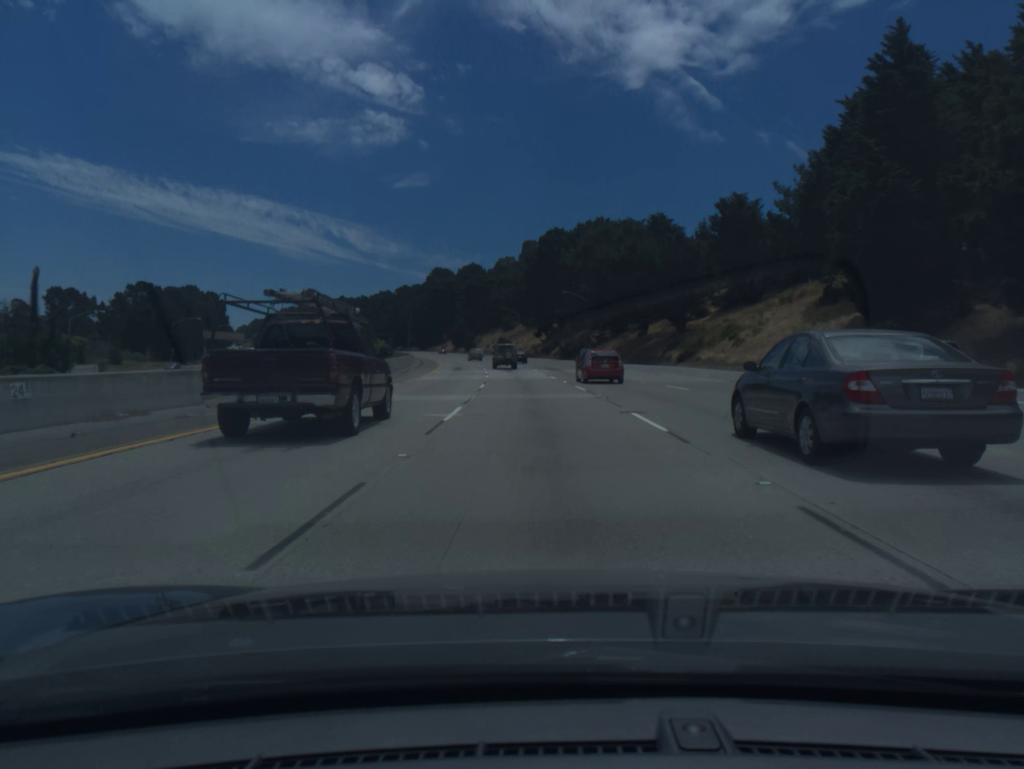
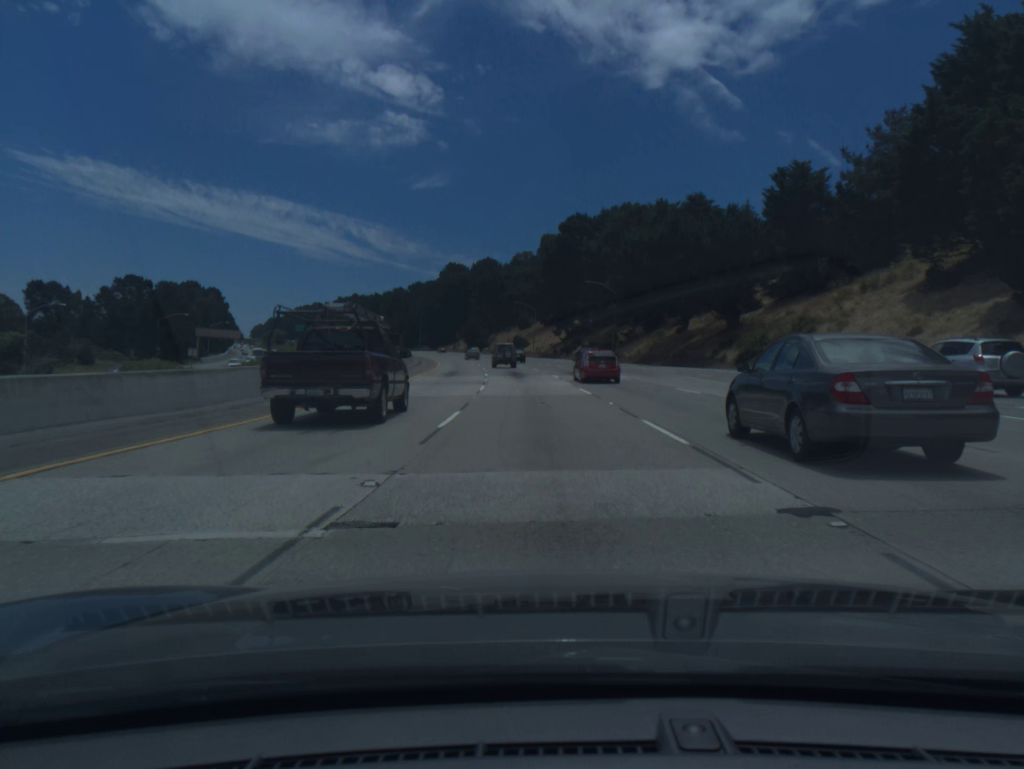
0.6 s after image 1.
(-0.2, +15.9) m; -1°
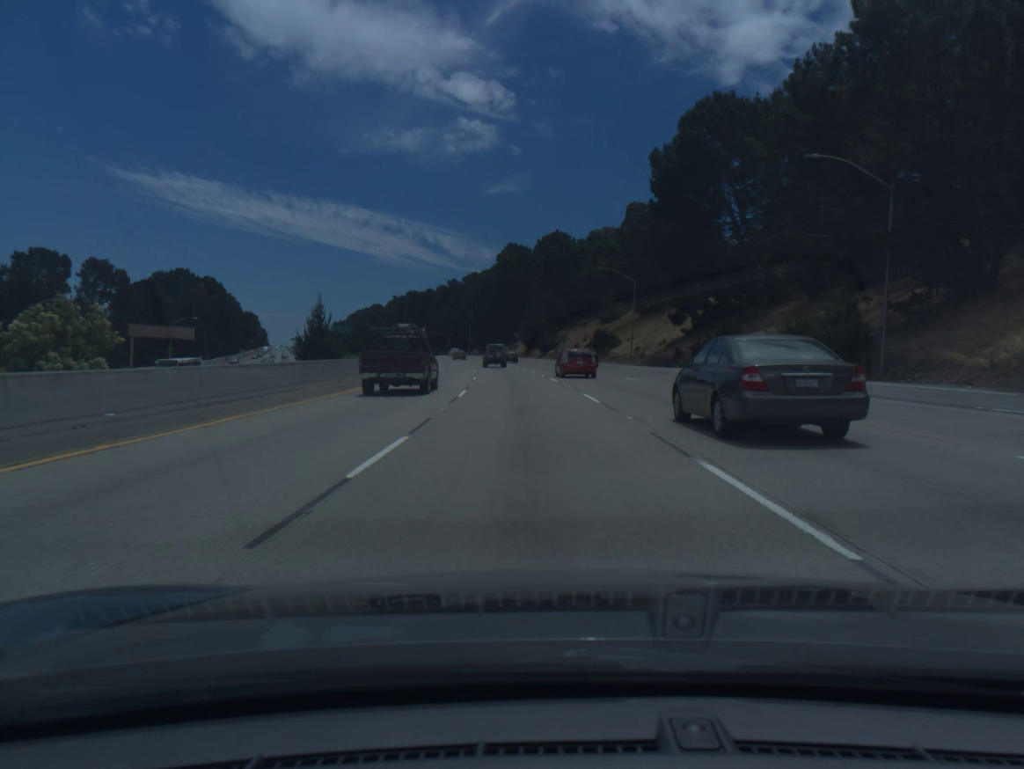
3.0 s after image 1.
(-2.8, +64.1) m; -5°
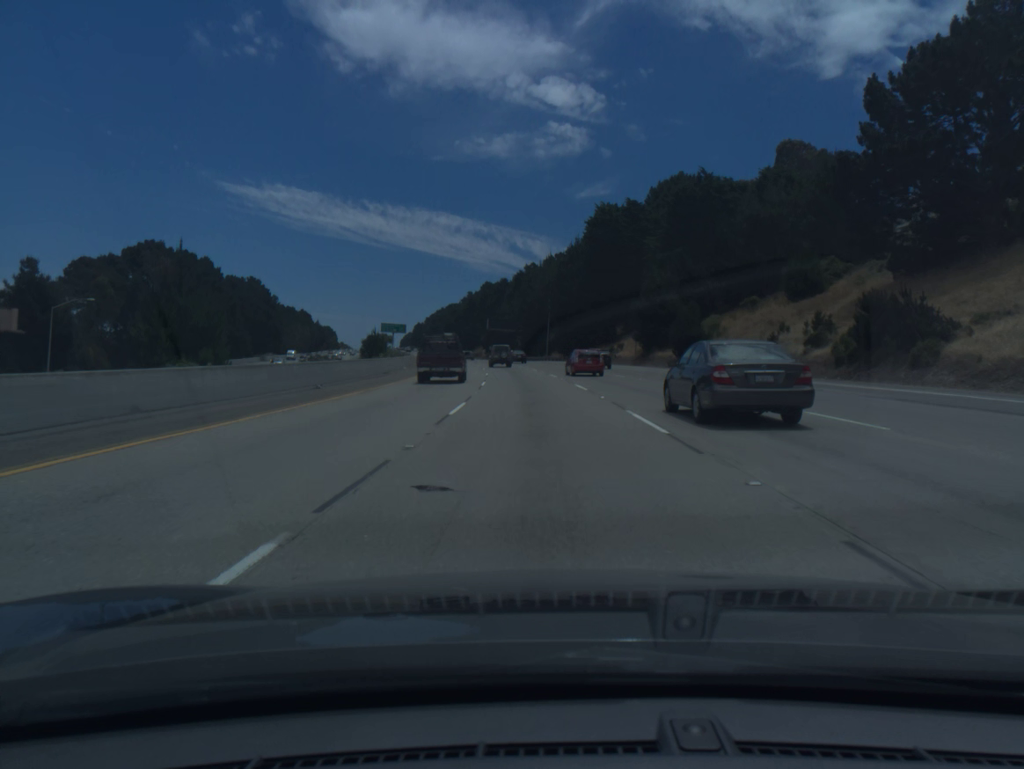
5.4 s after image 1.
(-3.7, +65.1) m; -6°
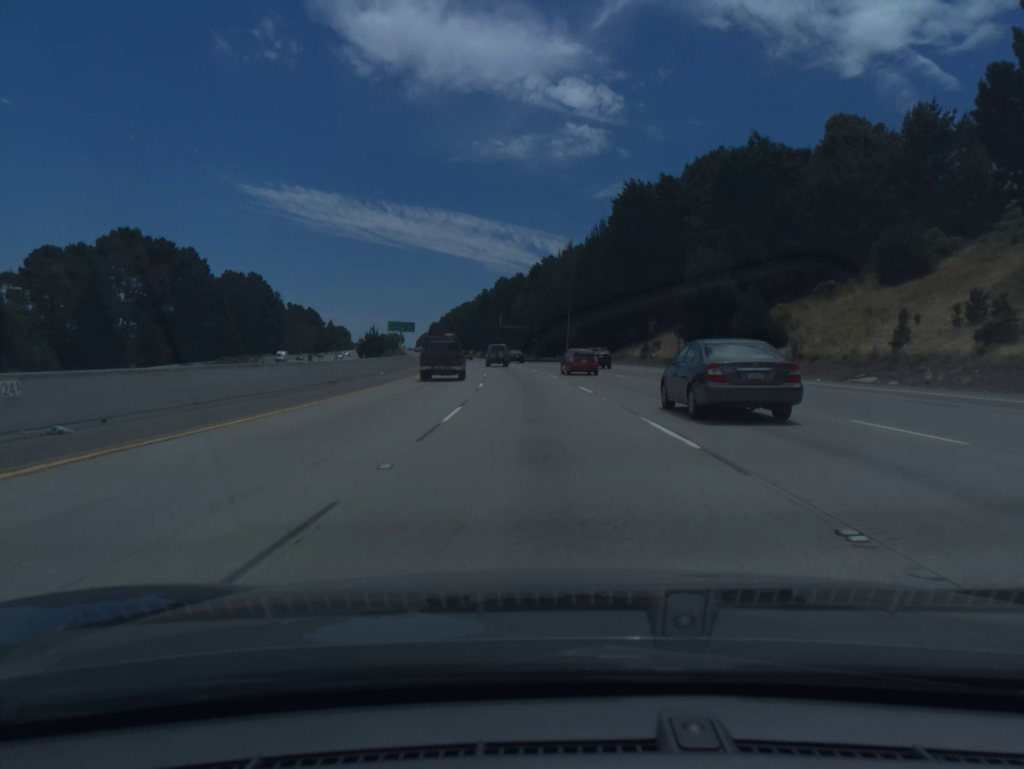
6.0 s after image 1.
(-0.2, +16.5) m; -1°
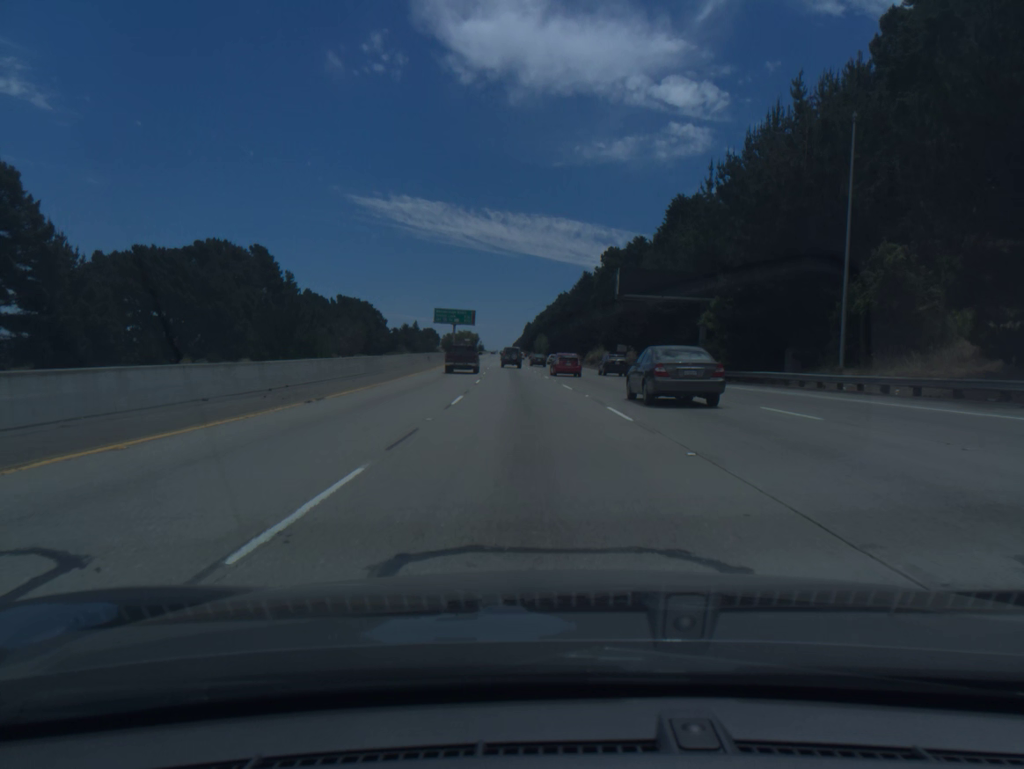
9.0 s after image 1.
(-5.2, +82.6) m; -7°
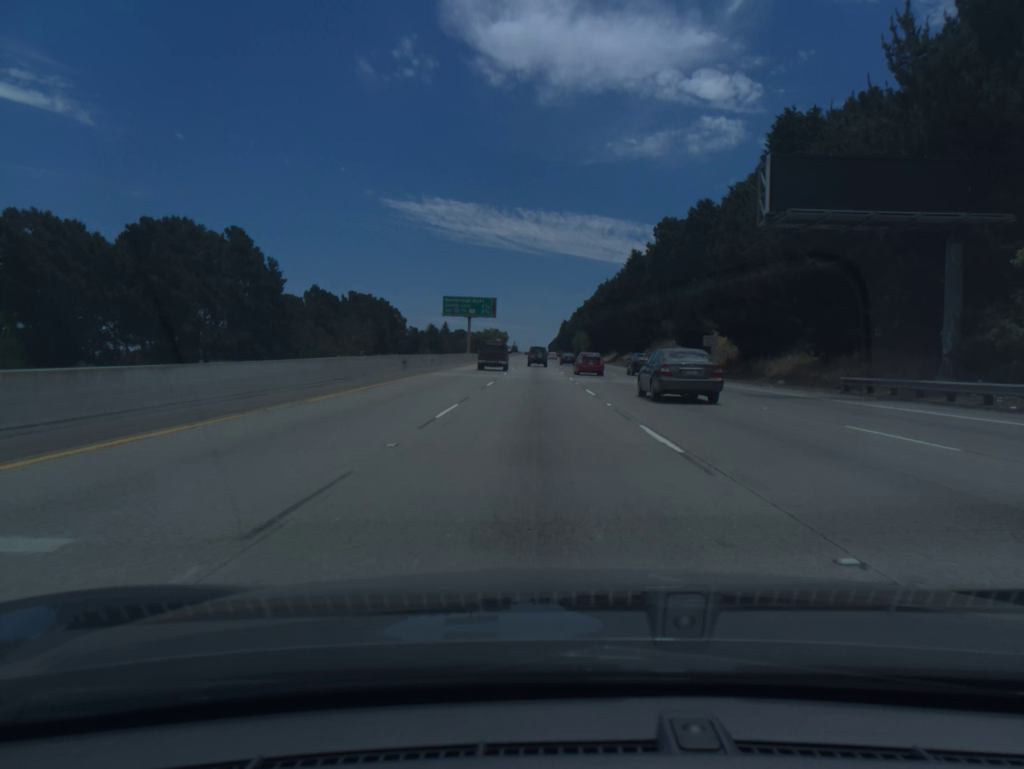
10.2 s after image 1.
(-0.8, +33.5) m; -3°
